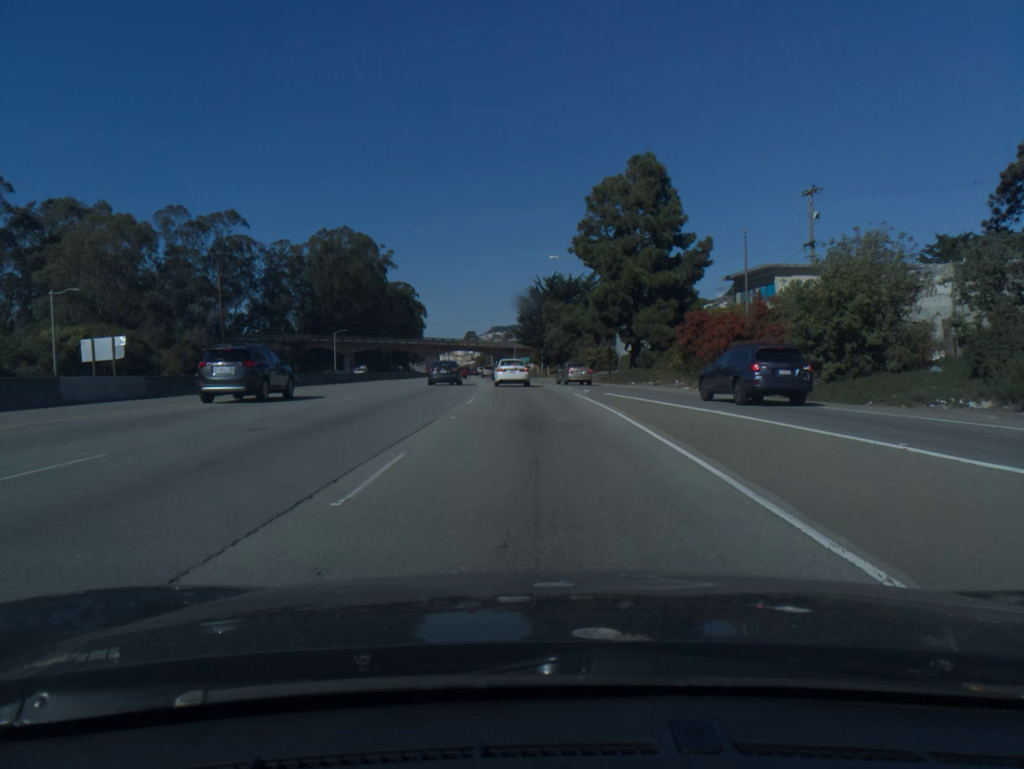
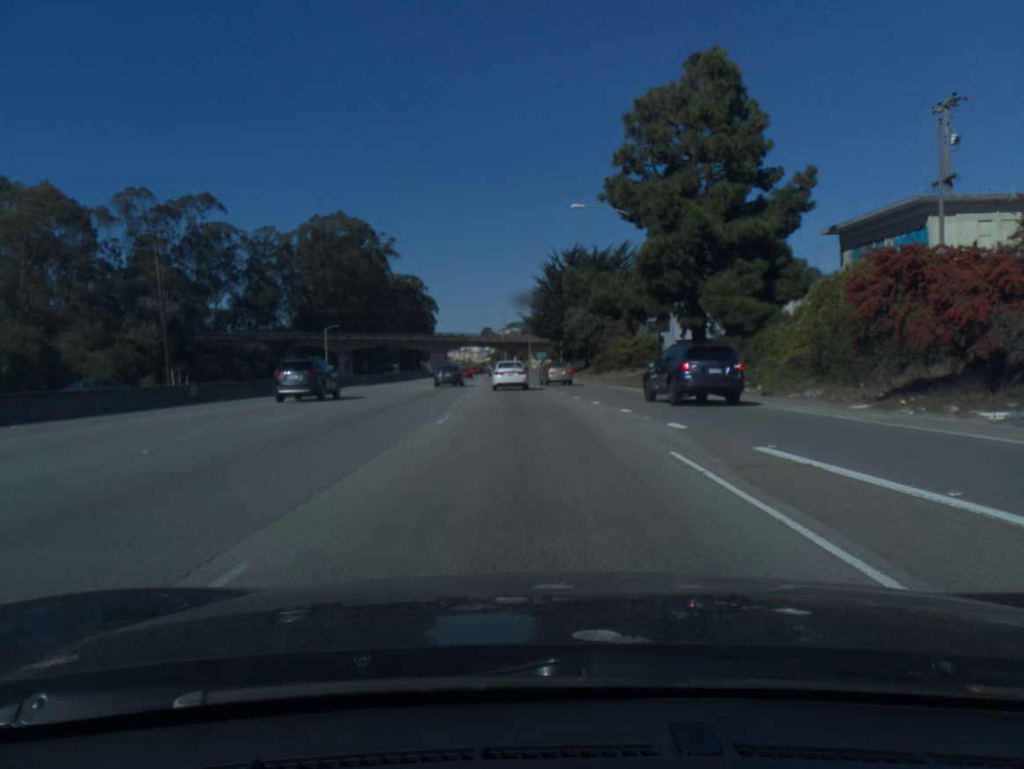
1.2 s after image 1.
(-0.2, +19.7) m; -1°
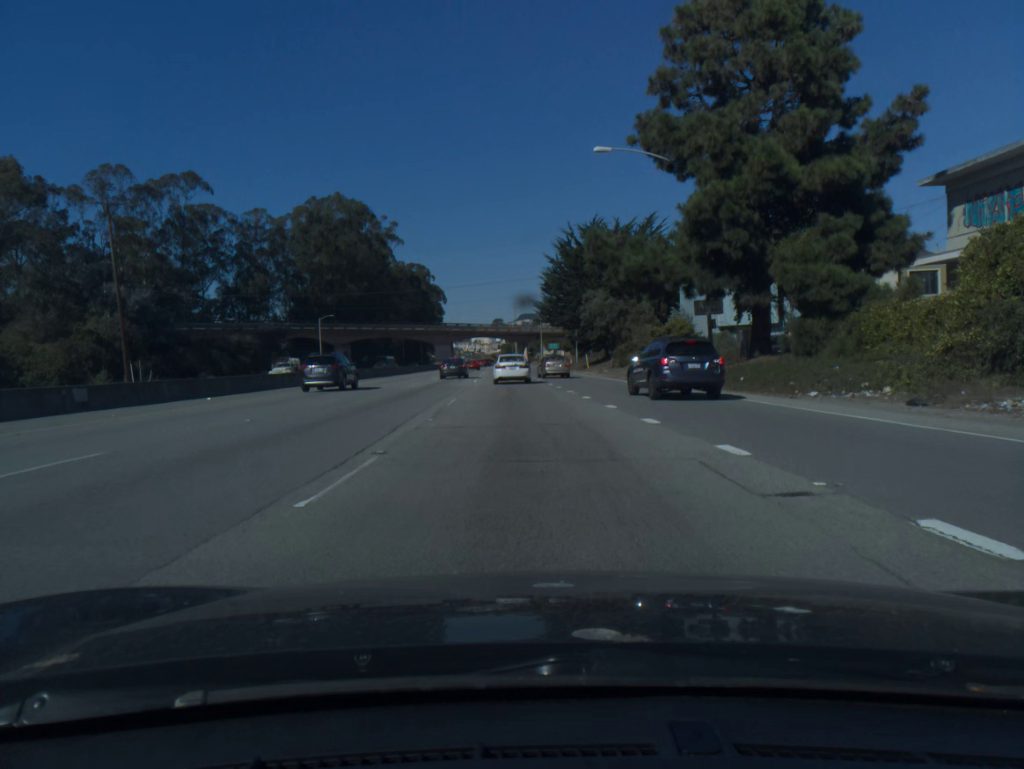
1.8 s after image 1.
(-0.1, +9.8) m; -1°
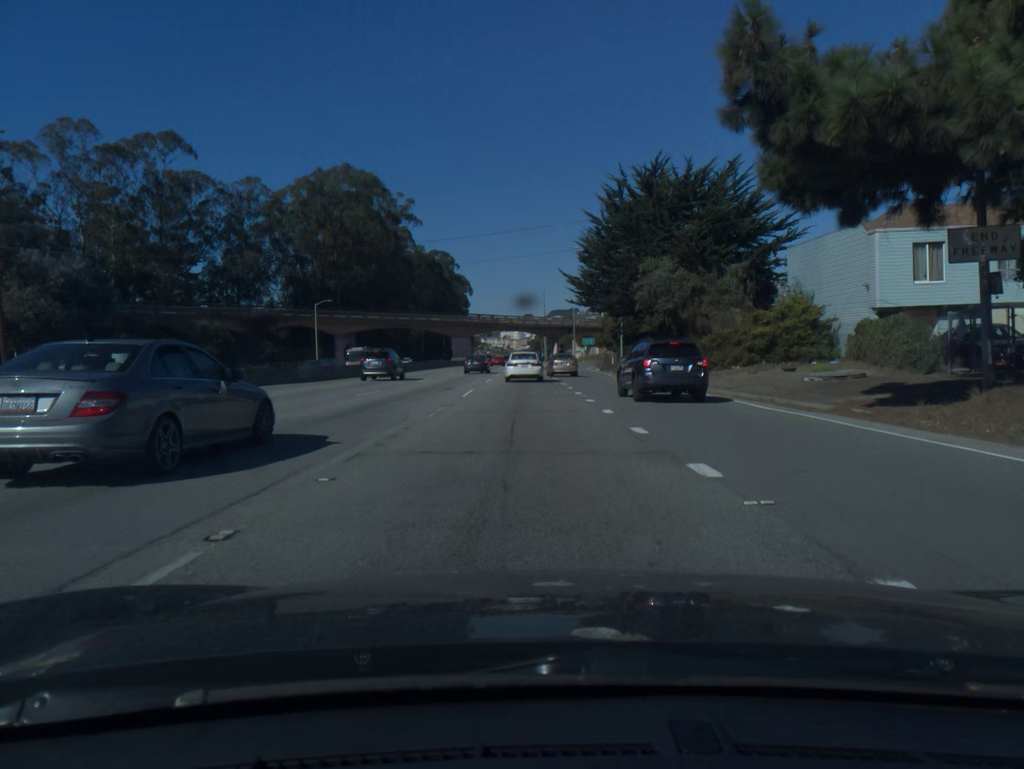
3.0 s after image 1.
(-0.4, +19.4) m; -2°
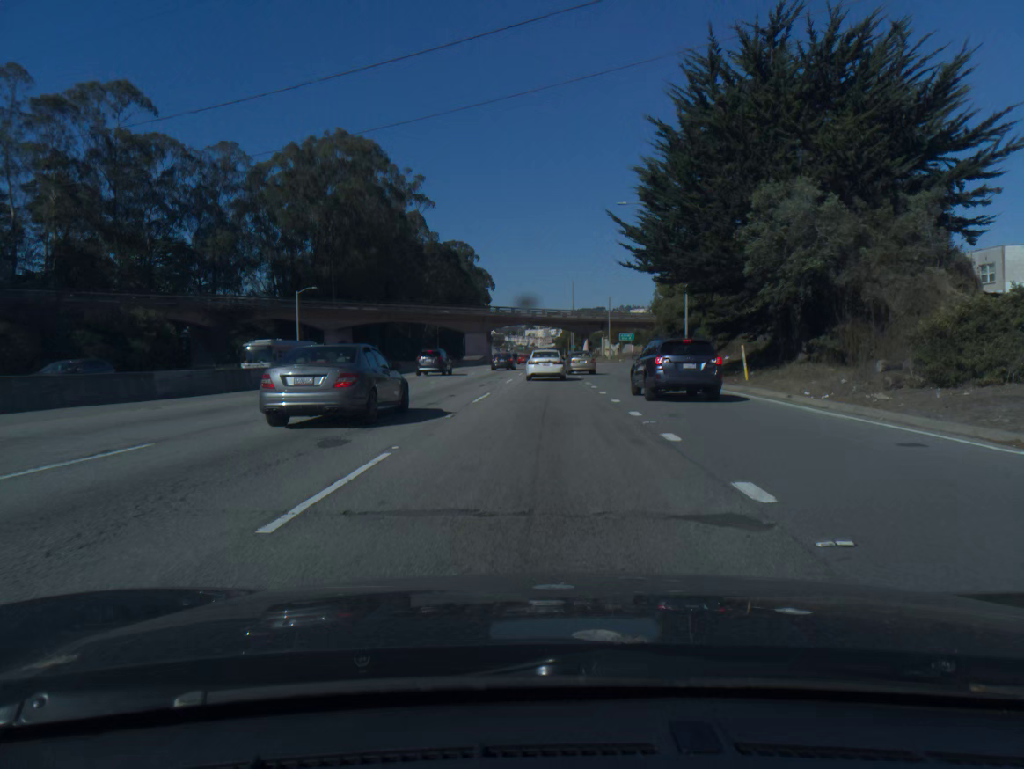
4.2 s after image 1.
(-0.4, +19.3) m; -2°
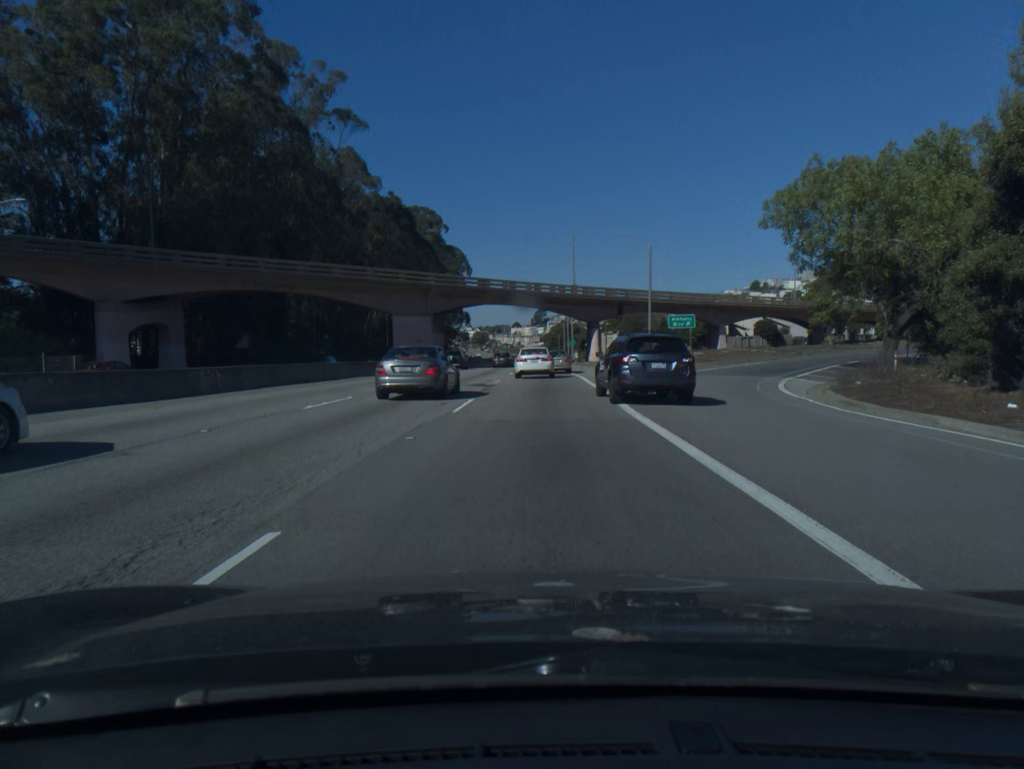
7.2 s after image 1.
(+0.5, +48.1) m; +1°
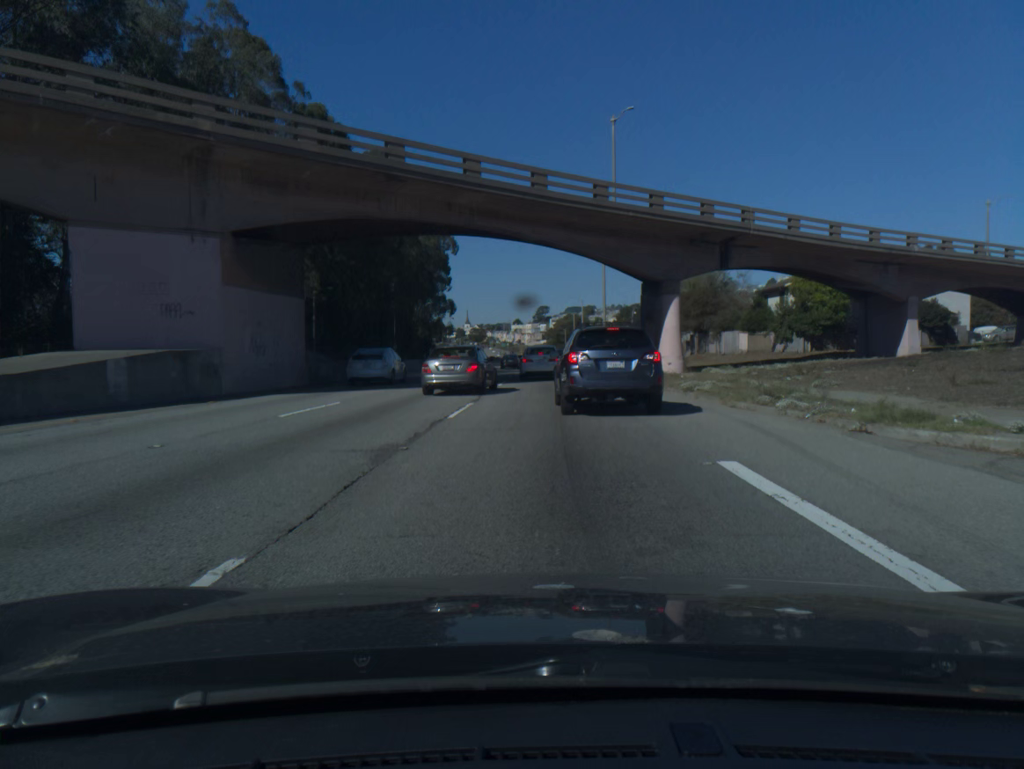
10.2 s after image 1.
(-0.1, +46.2) m; 0°
